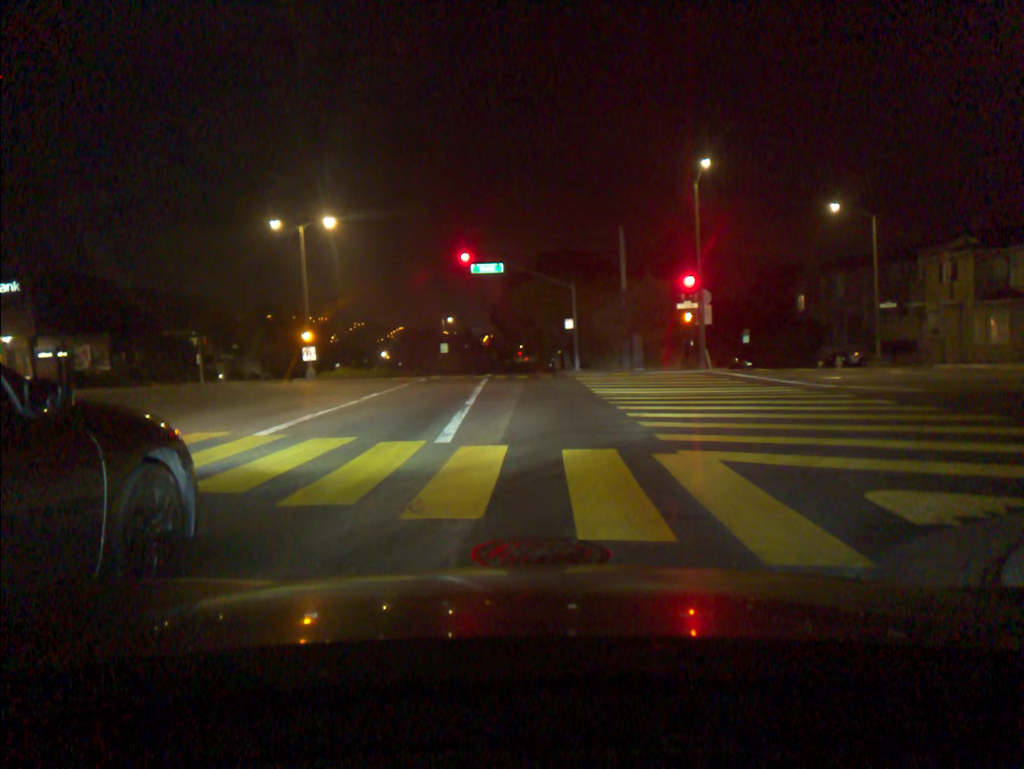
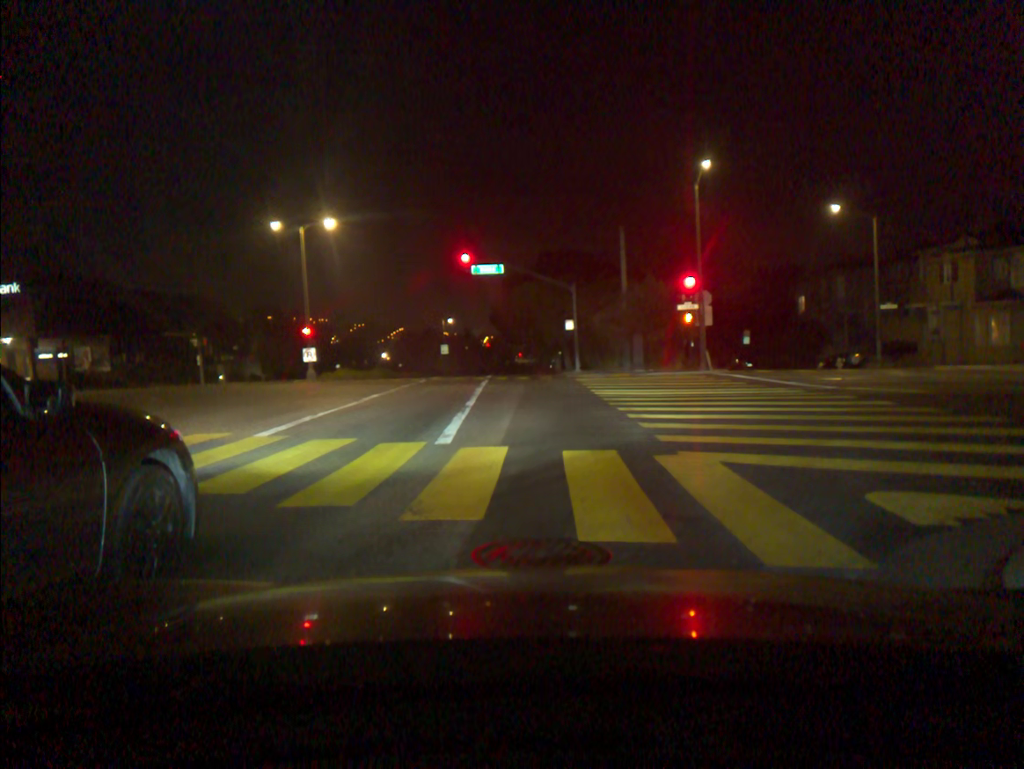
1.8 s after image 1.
(0.0, 0.0) m; 0°
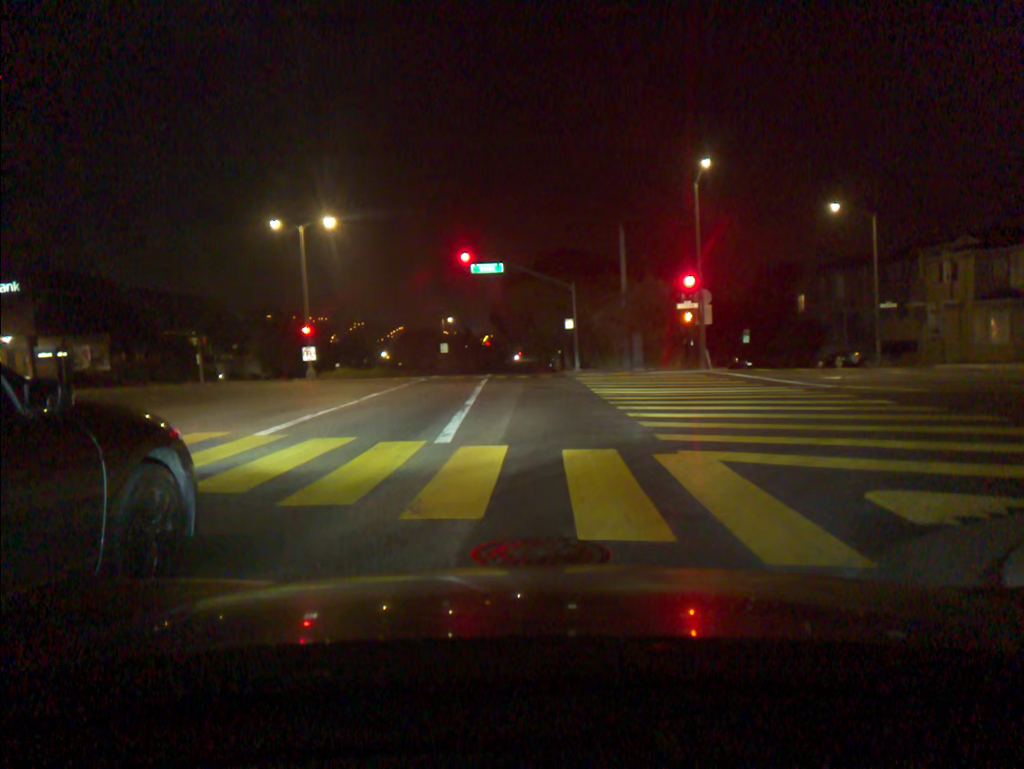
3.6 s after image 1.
(0.0, 0.0) m; 0°
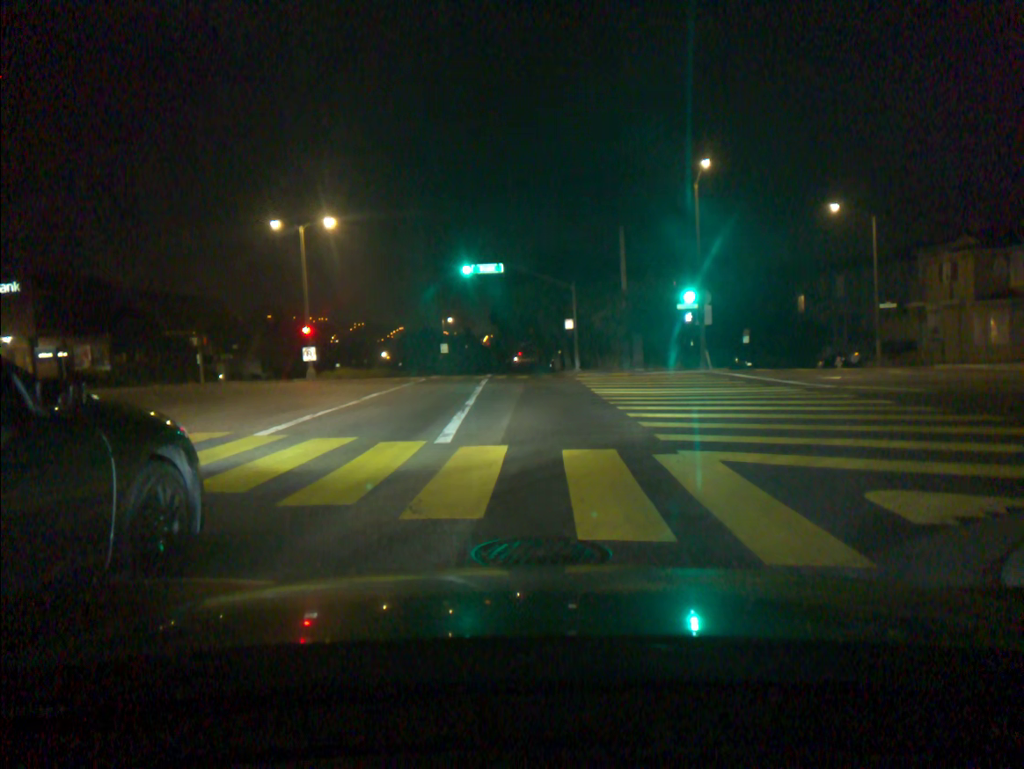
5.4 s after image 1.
(0.0, 0.0) m; 0°
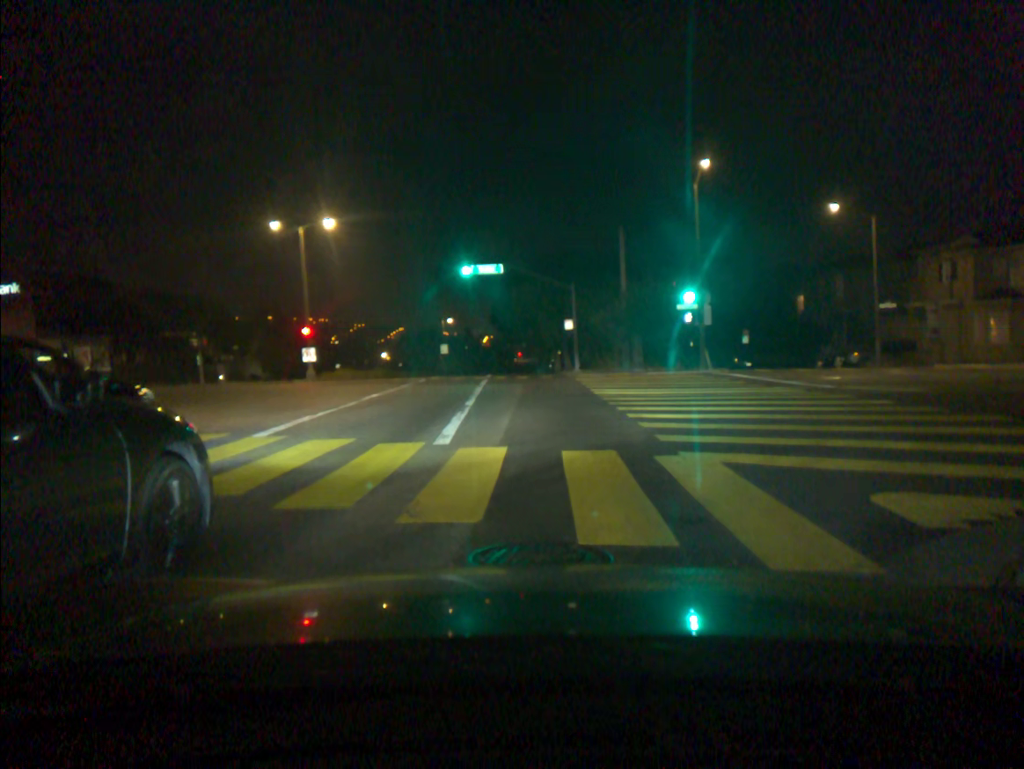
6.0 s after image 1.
(0.0, +0.1) m; 0°
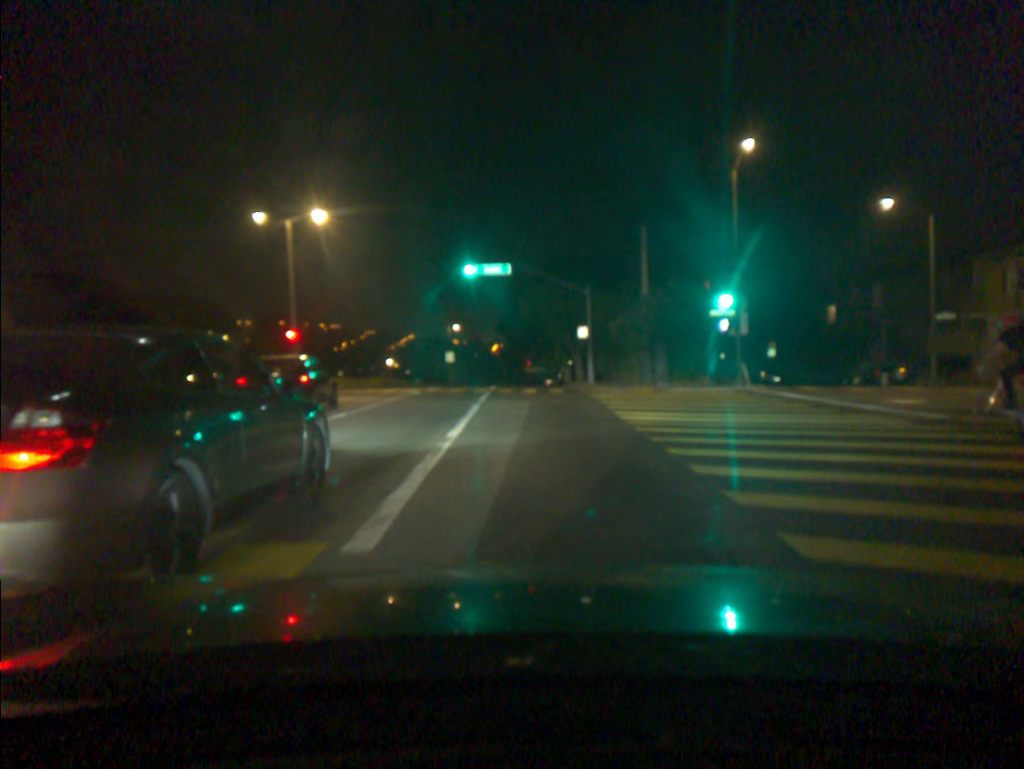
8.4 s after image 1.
(-0.1, +4.8) m; -1°
